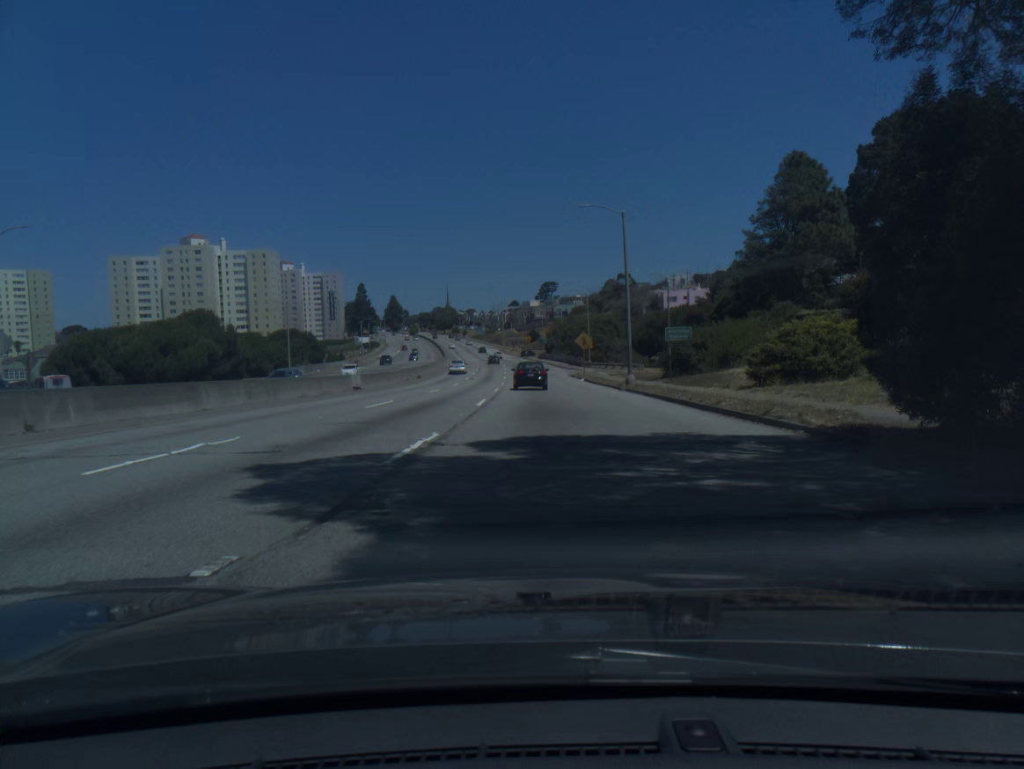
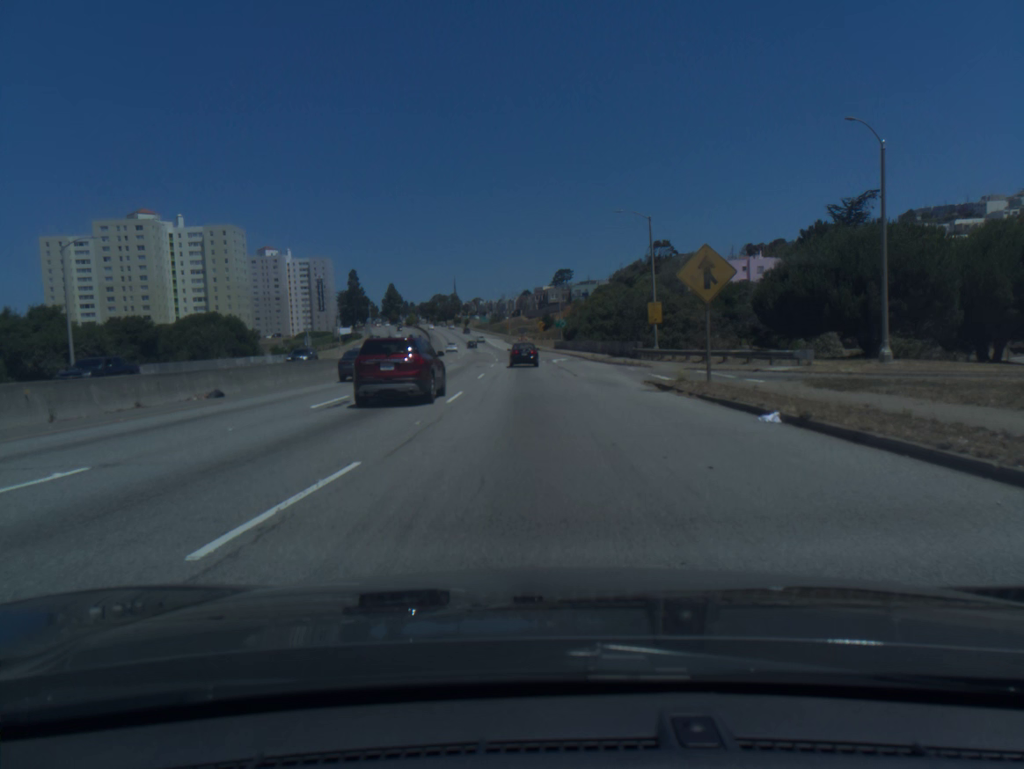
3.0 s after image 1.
(-0.4, +48.9) m; -1°
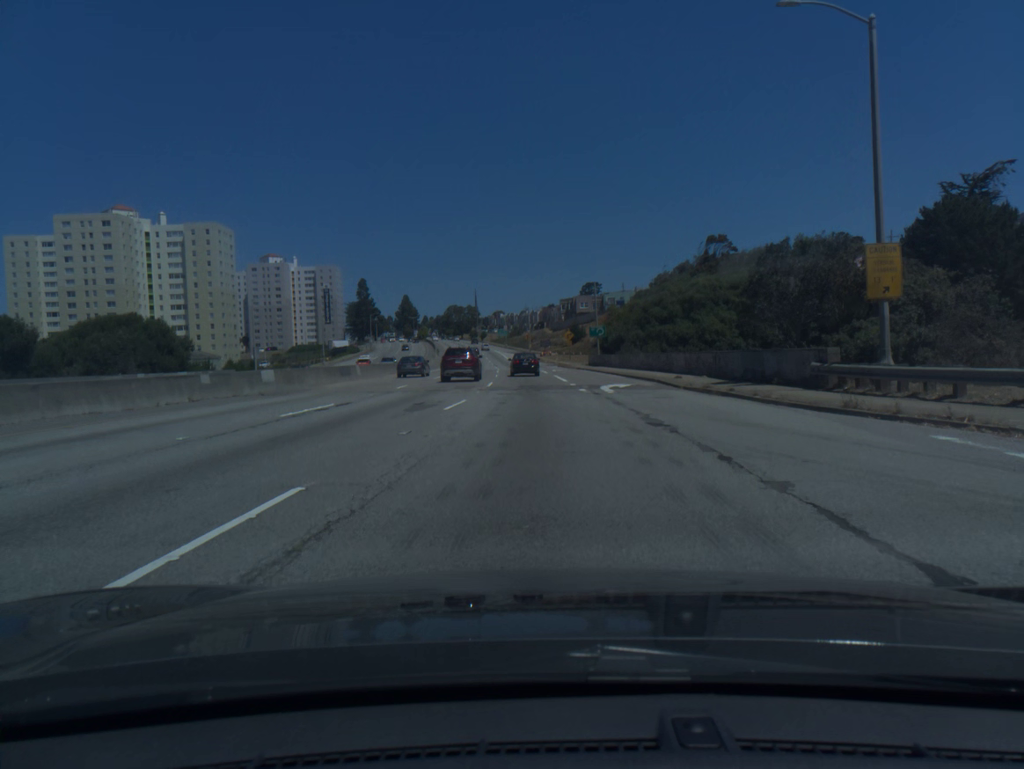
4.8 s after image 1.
(-0.4, +31.5) m; -2°
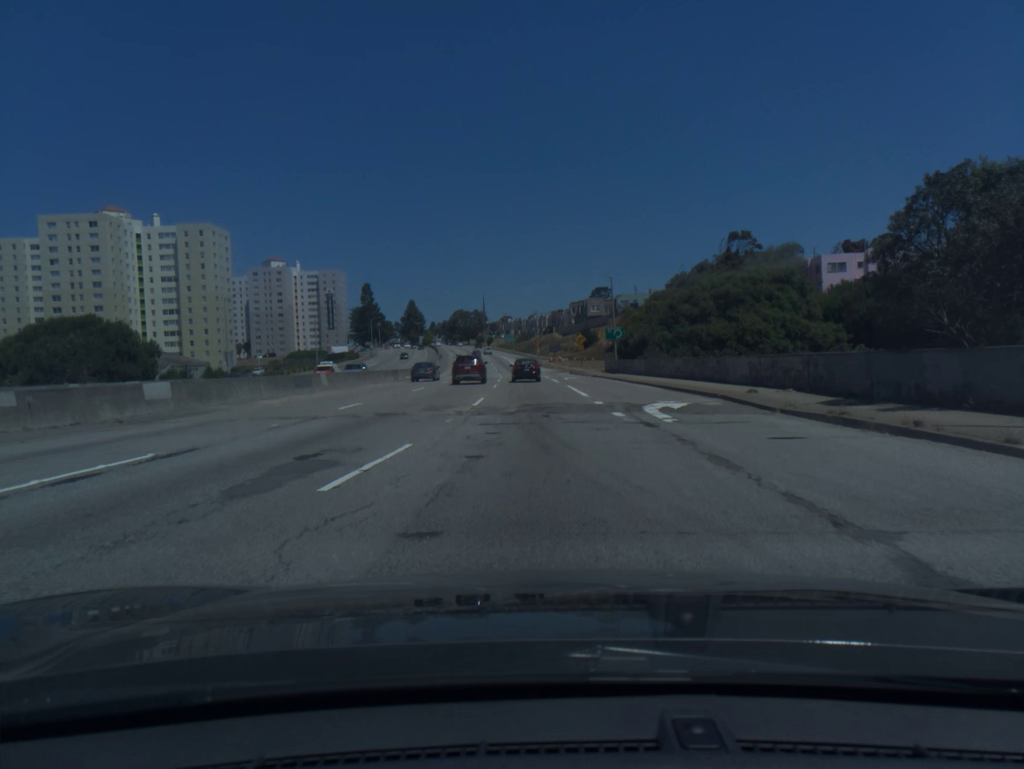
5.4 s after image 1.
(0.0, +10.6) m; 0°
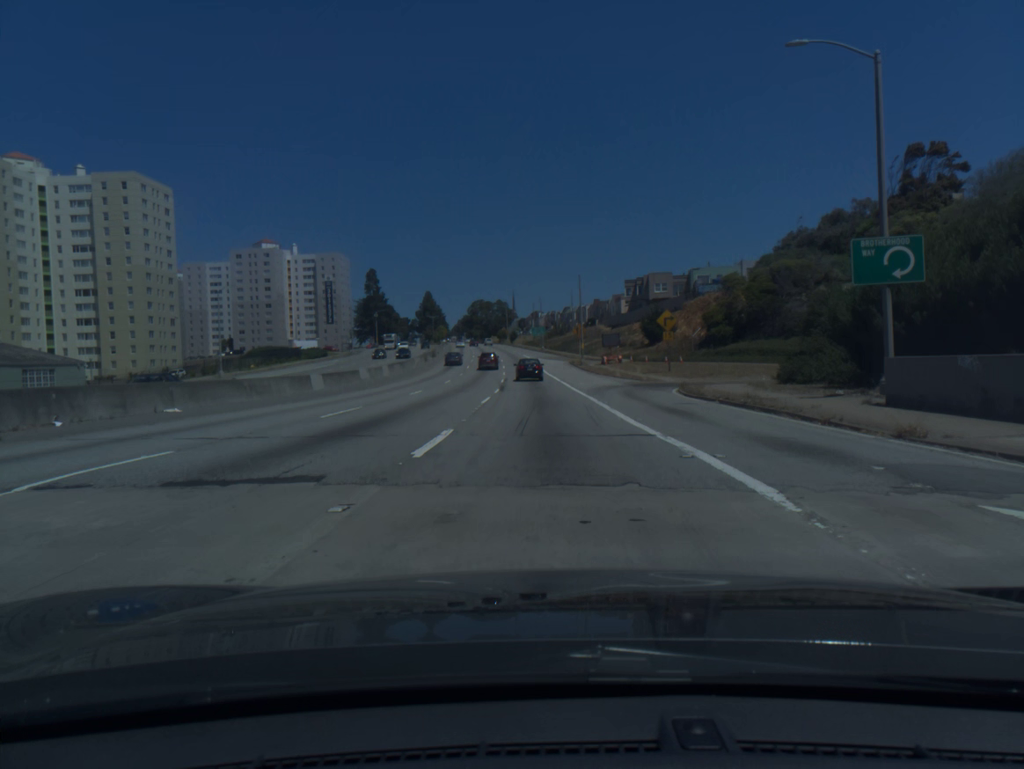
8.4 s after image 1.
(-1.2, +54.0) m; -2°
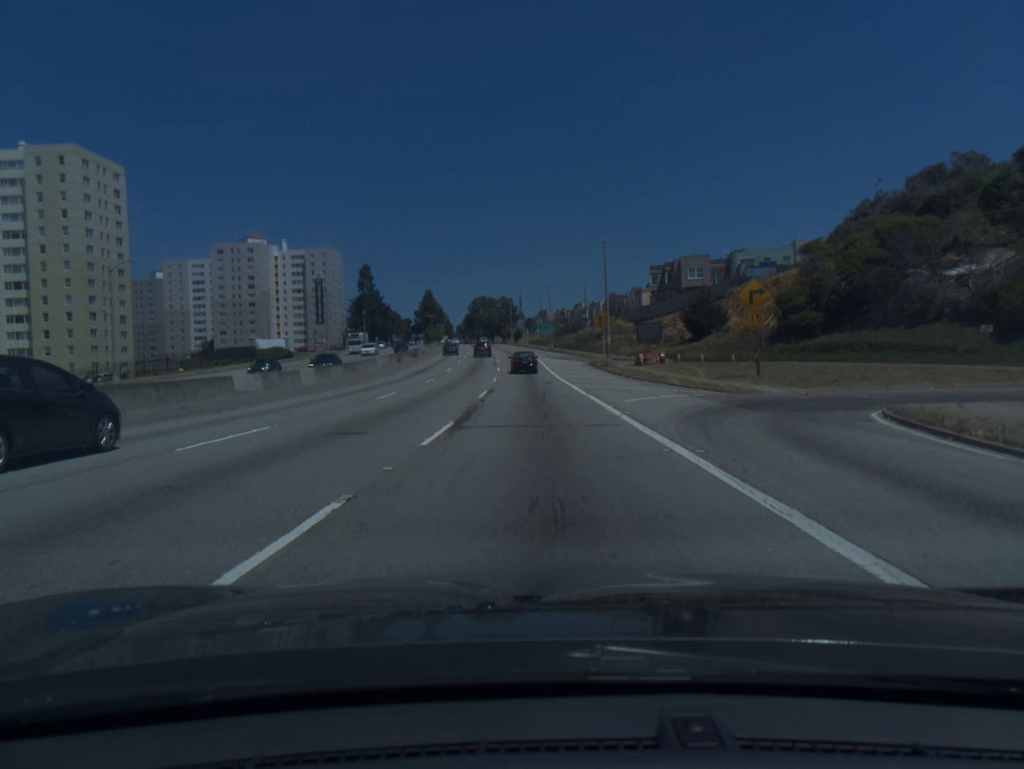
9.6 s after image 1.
(-0.1, +22.2) m; -1°
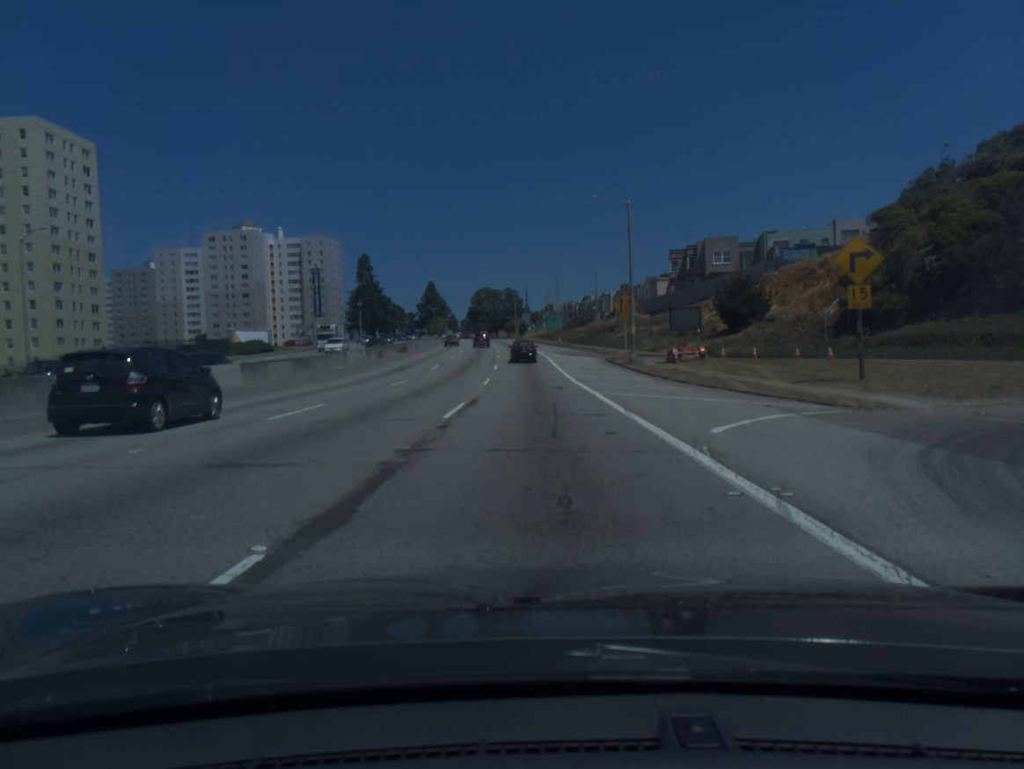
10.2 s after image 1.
(0.0, +11.3) m; 0°
